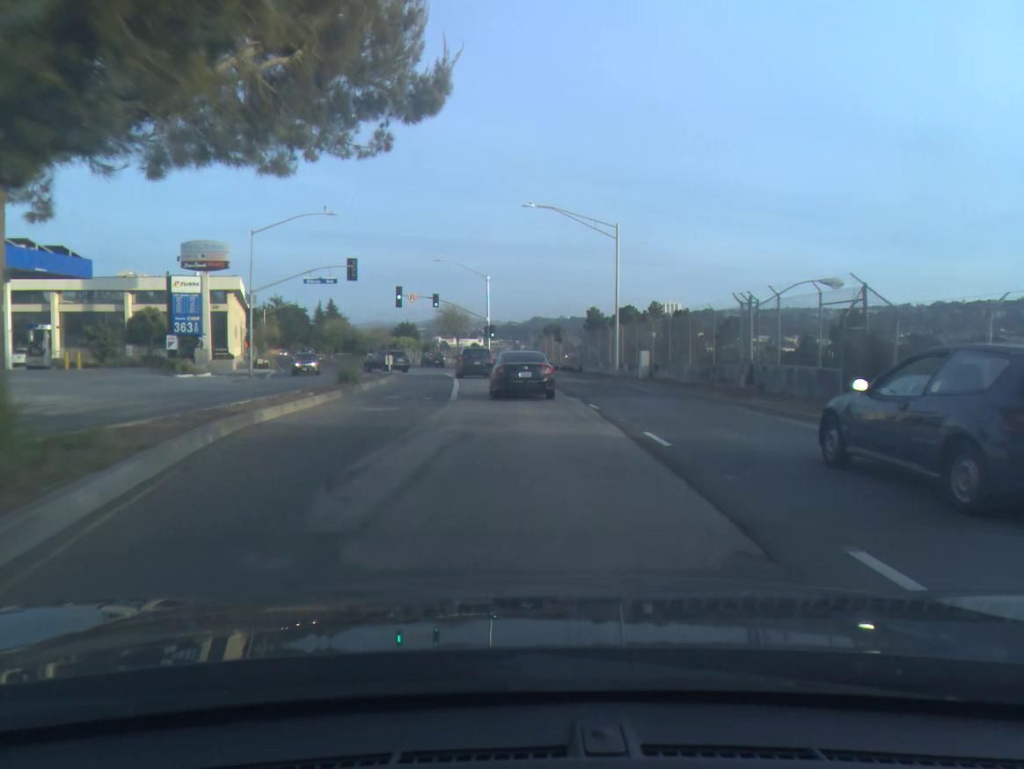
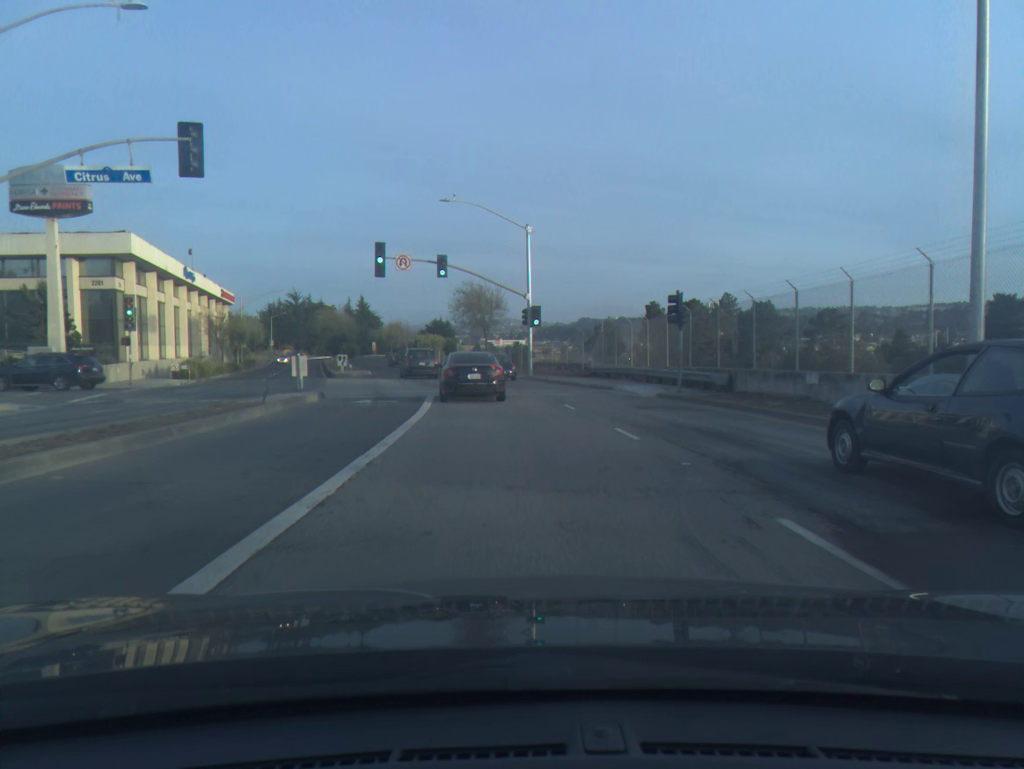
(-0.9, +30.8) m; -4°
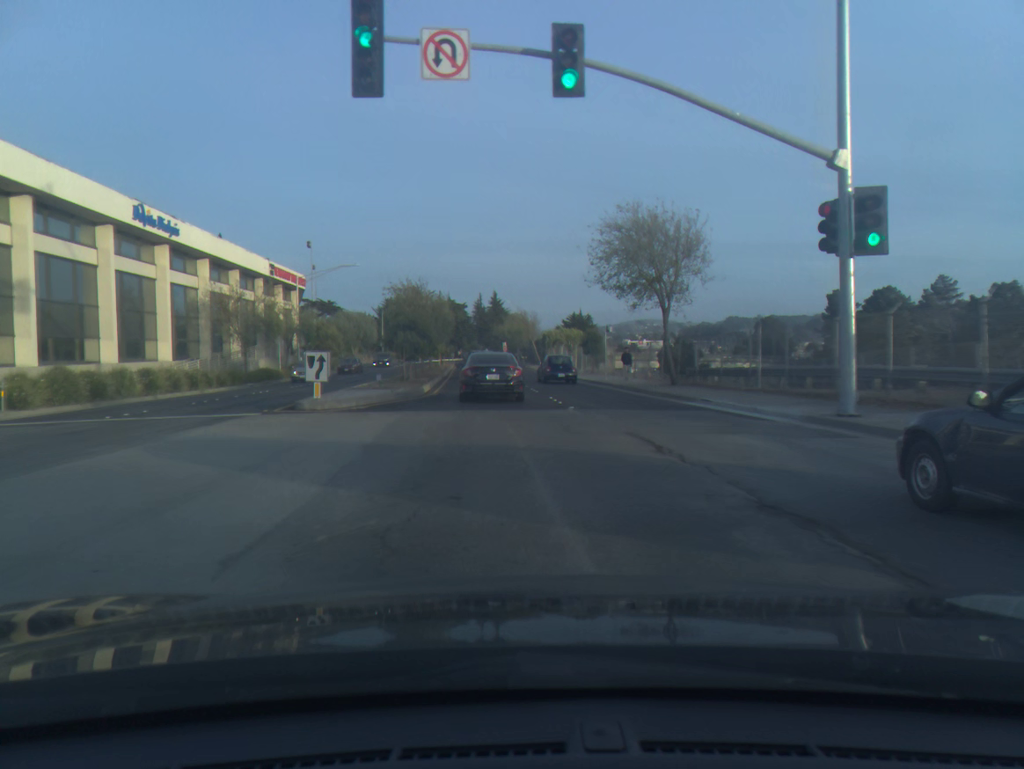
(-2.7, +32.3) m; -10°
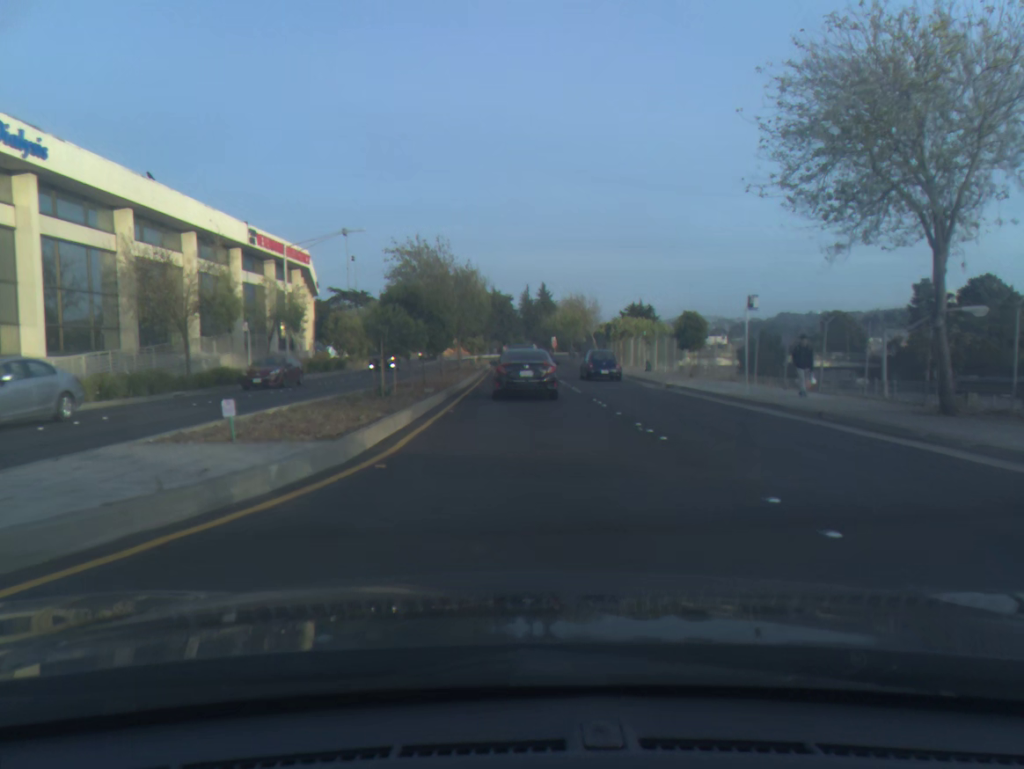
(-0.7, +17.5) m; -3°
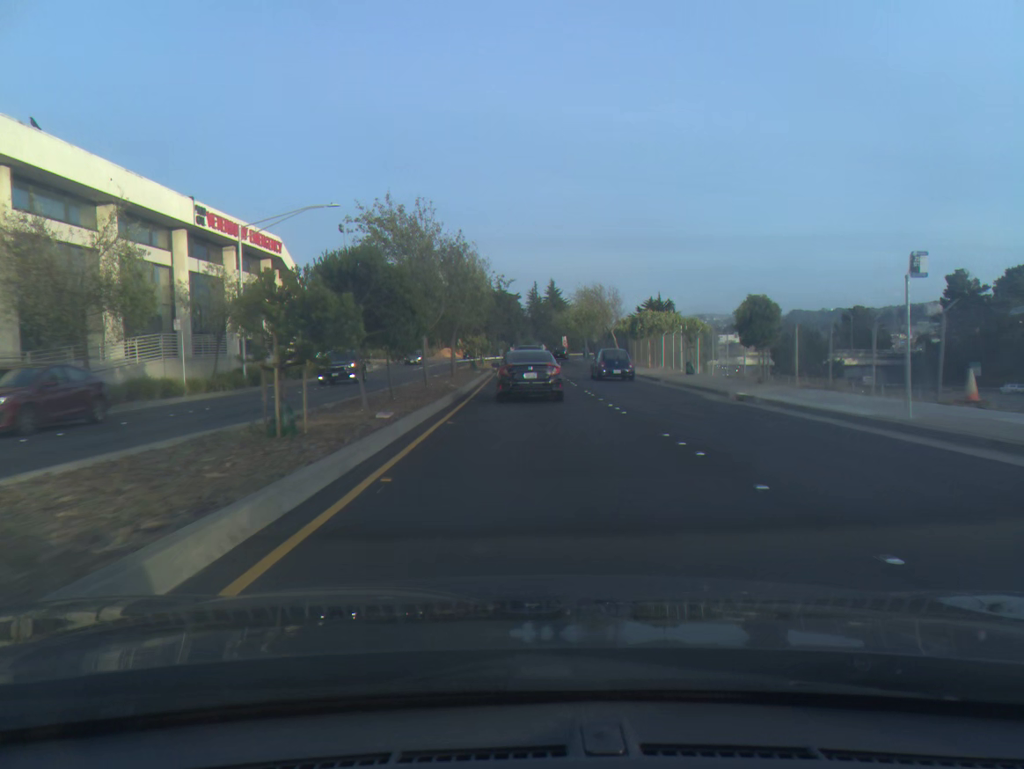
(0.0, +9.0) m; -1°
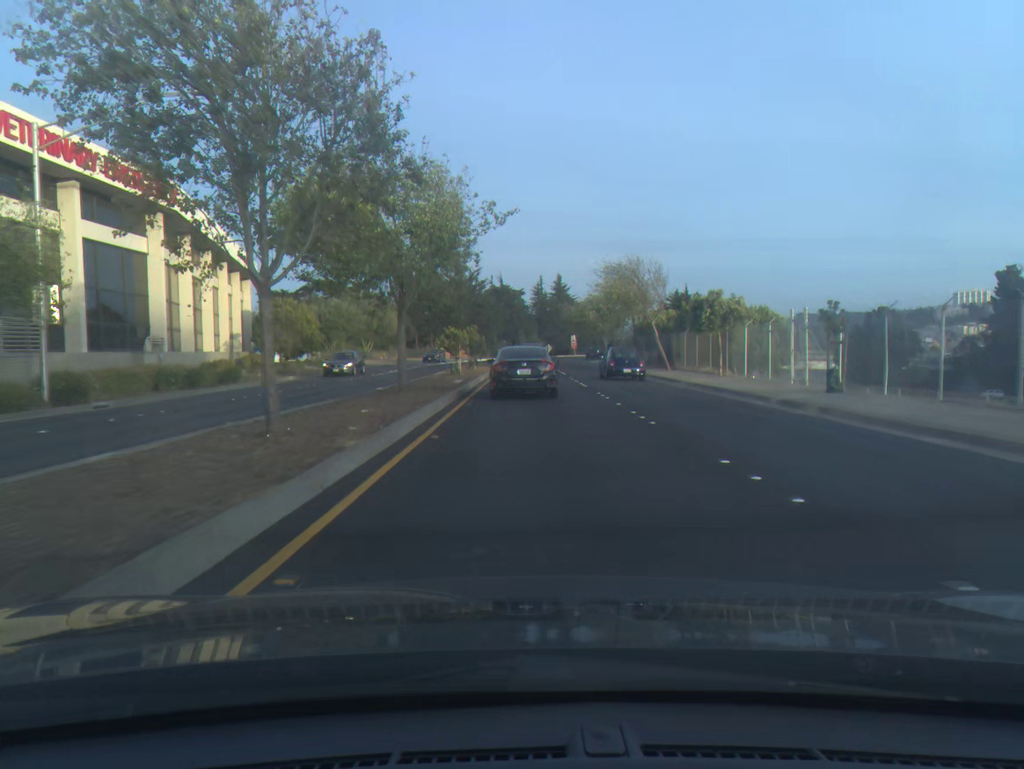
(-0.1, +17.5) m; 0°
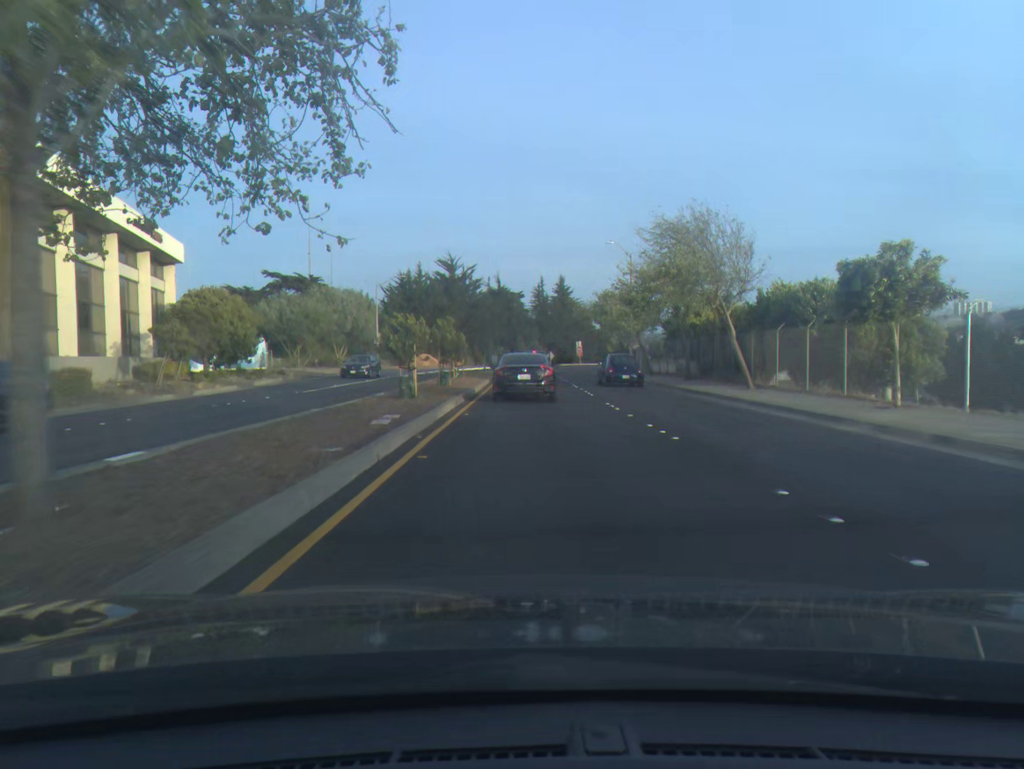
(0.0, +16.2) m; 0°
